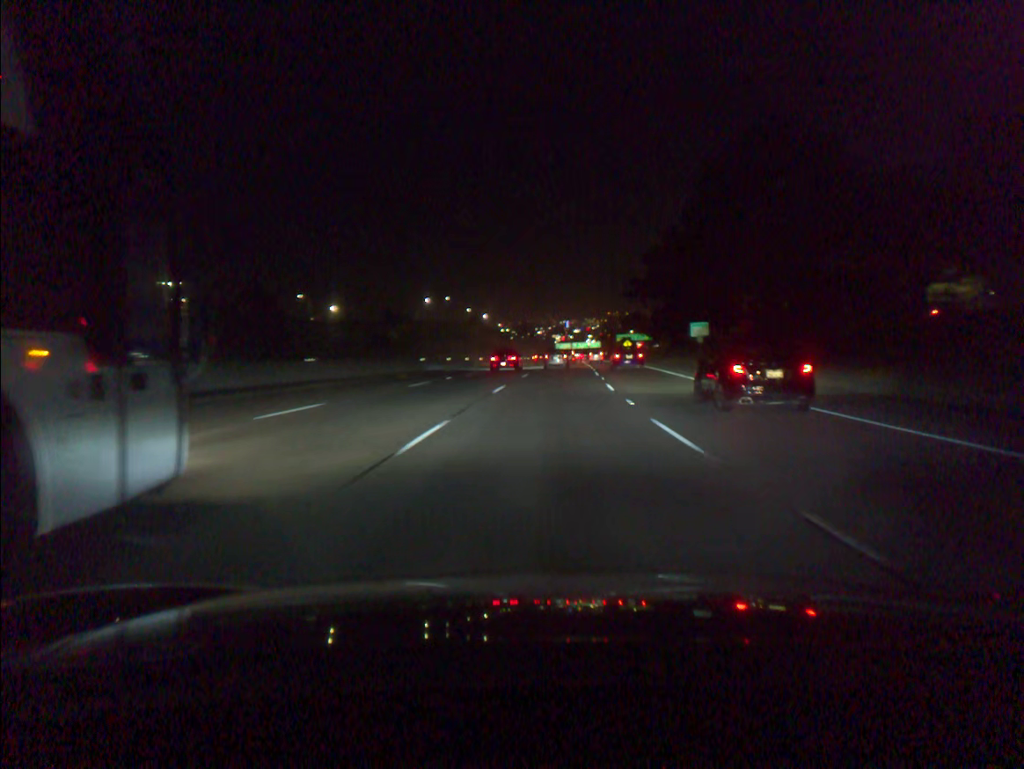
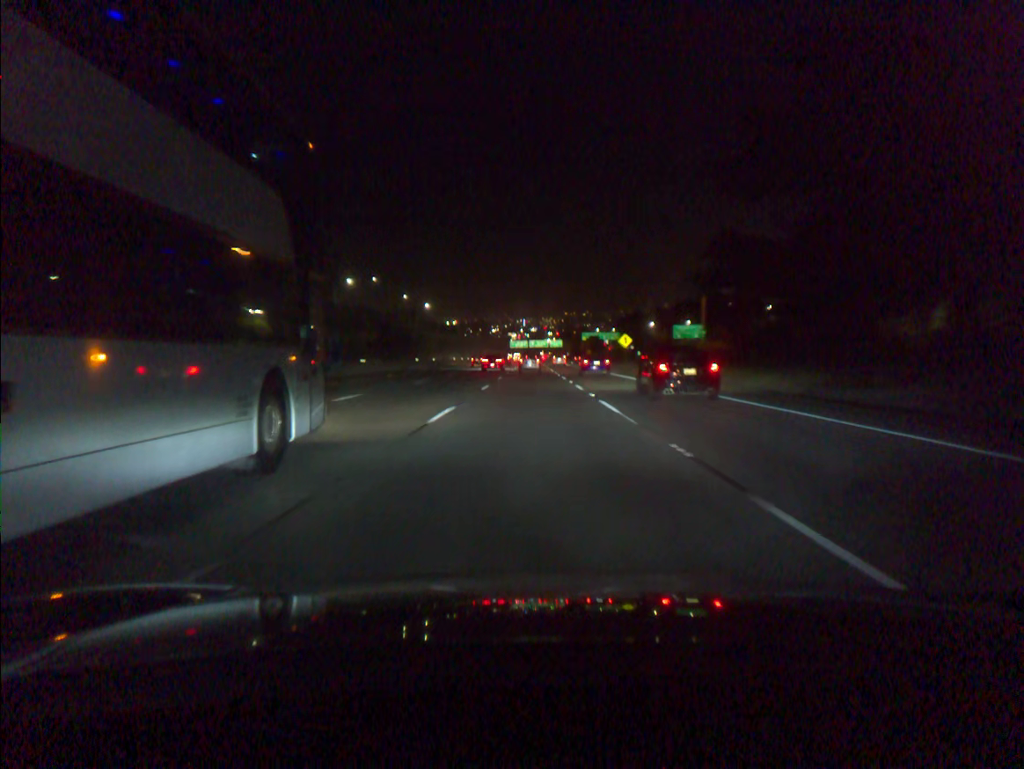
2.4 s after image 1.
(+2.6, +66.5) m; +3°
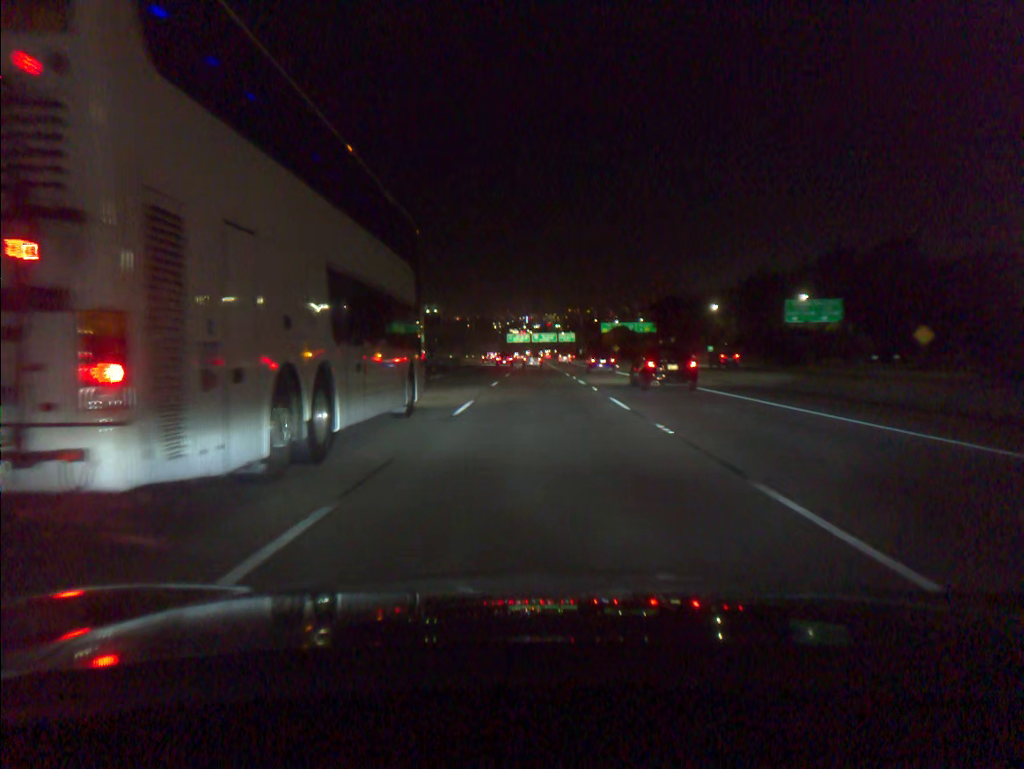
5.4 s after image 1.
(-0.5, +83.7) m; 0°
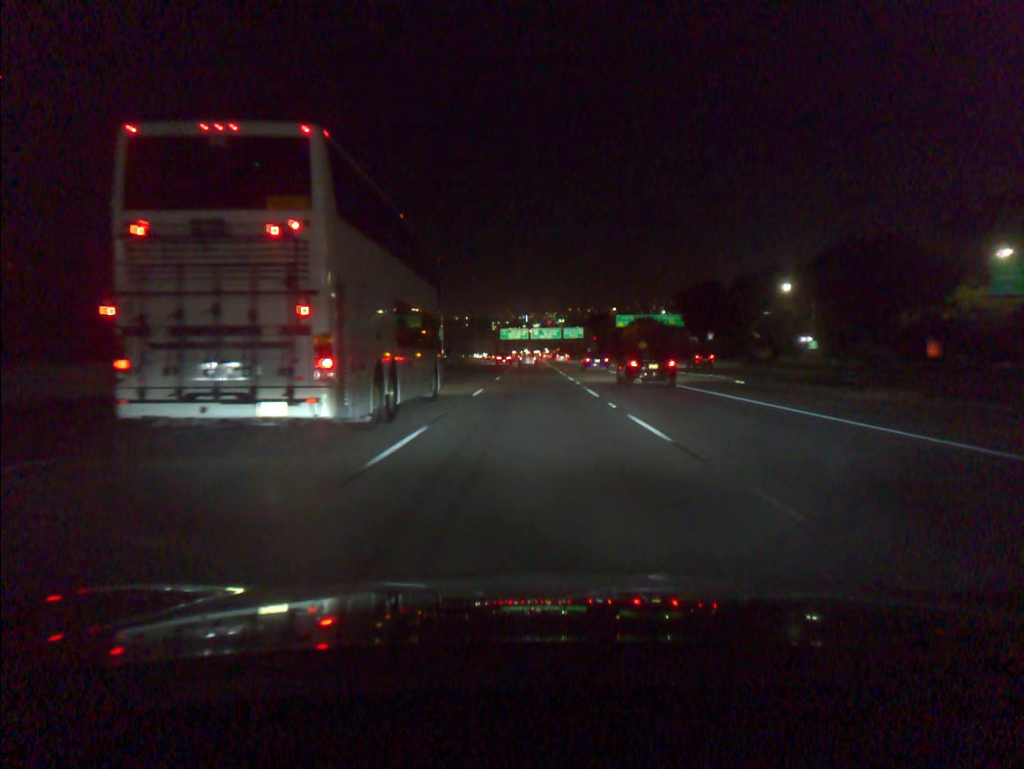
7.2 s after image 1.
(+0.1, +50.2) m; 0°
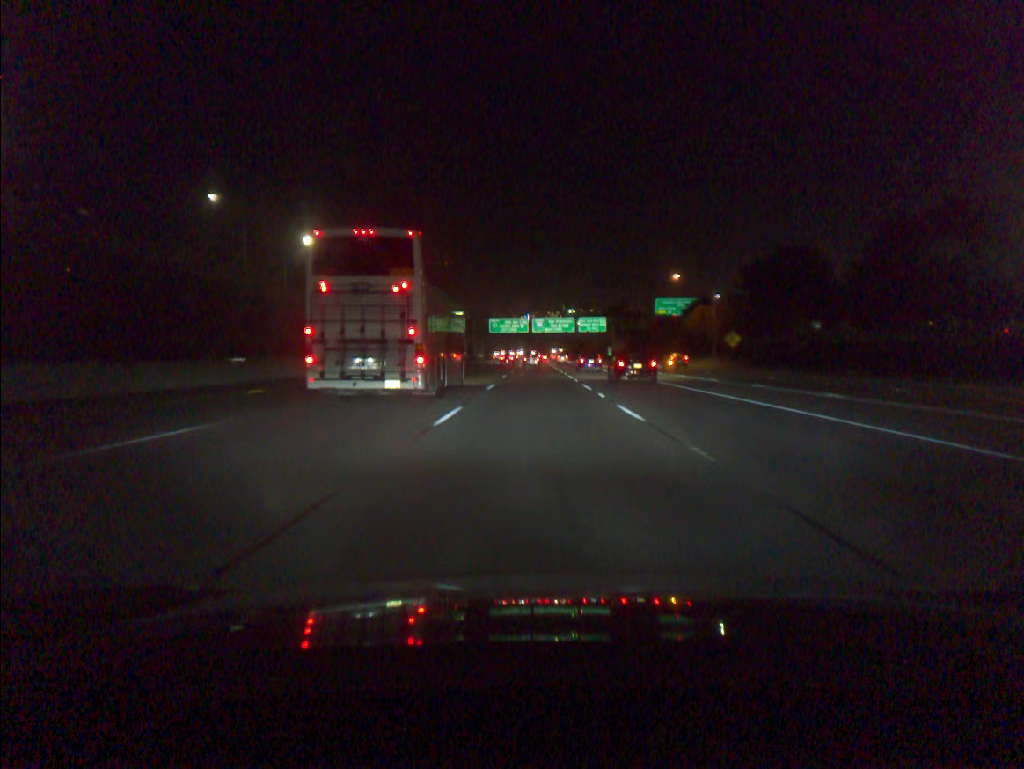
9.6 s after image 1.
(-0.2, +66.6) m; 0°
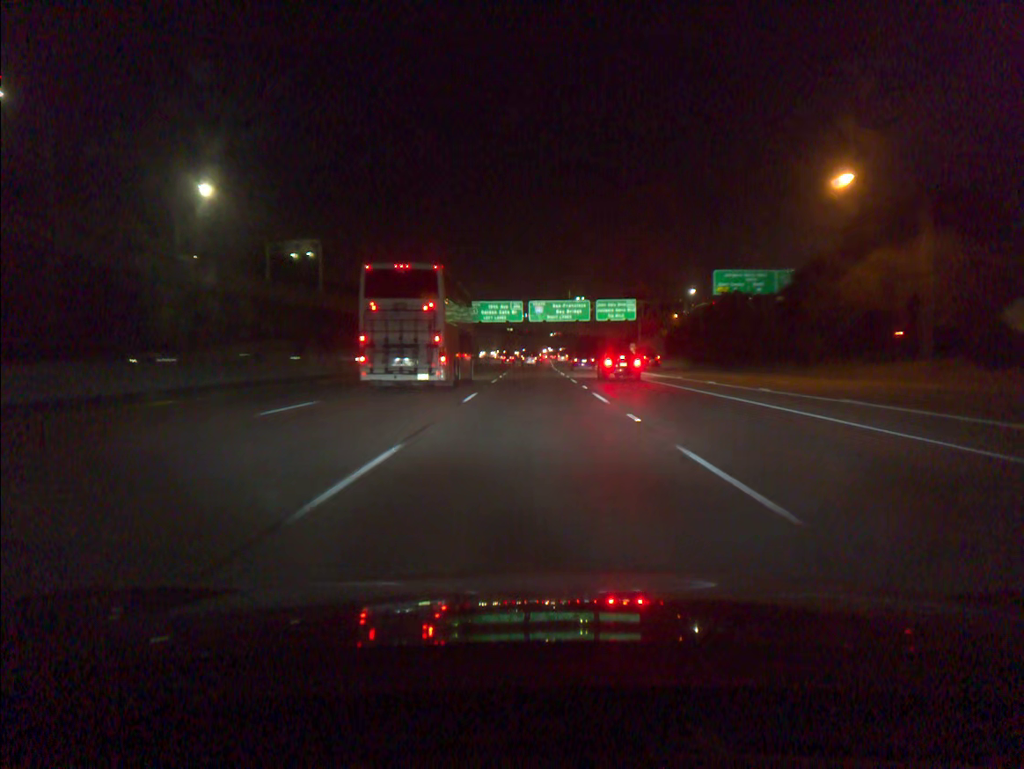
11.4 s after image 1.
(+0.1, +49.9) m; 0°
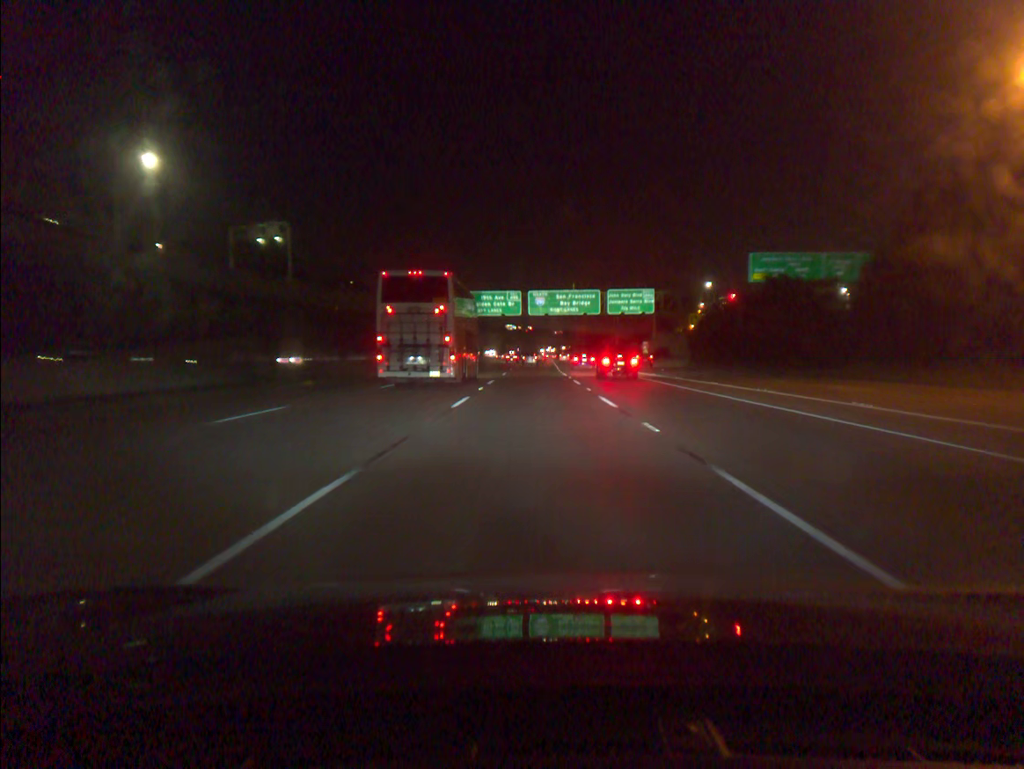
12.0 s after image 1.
(0.0, +16.6) m; 0°
